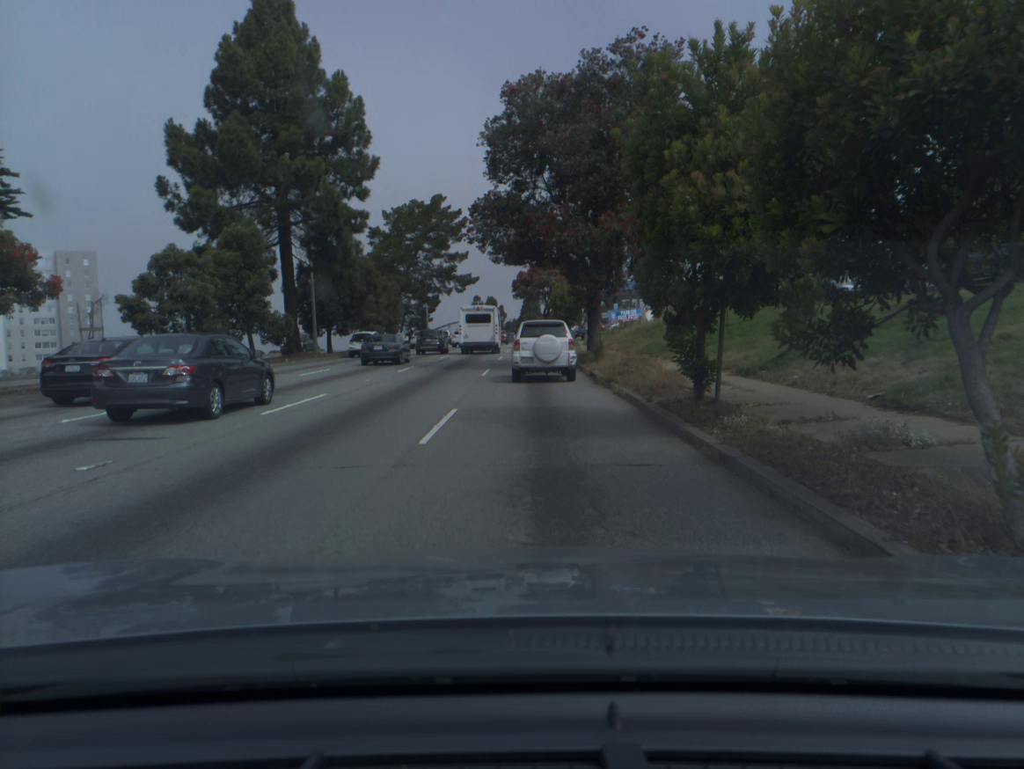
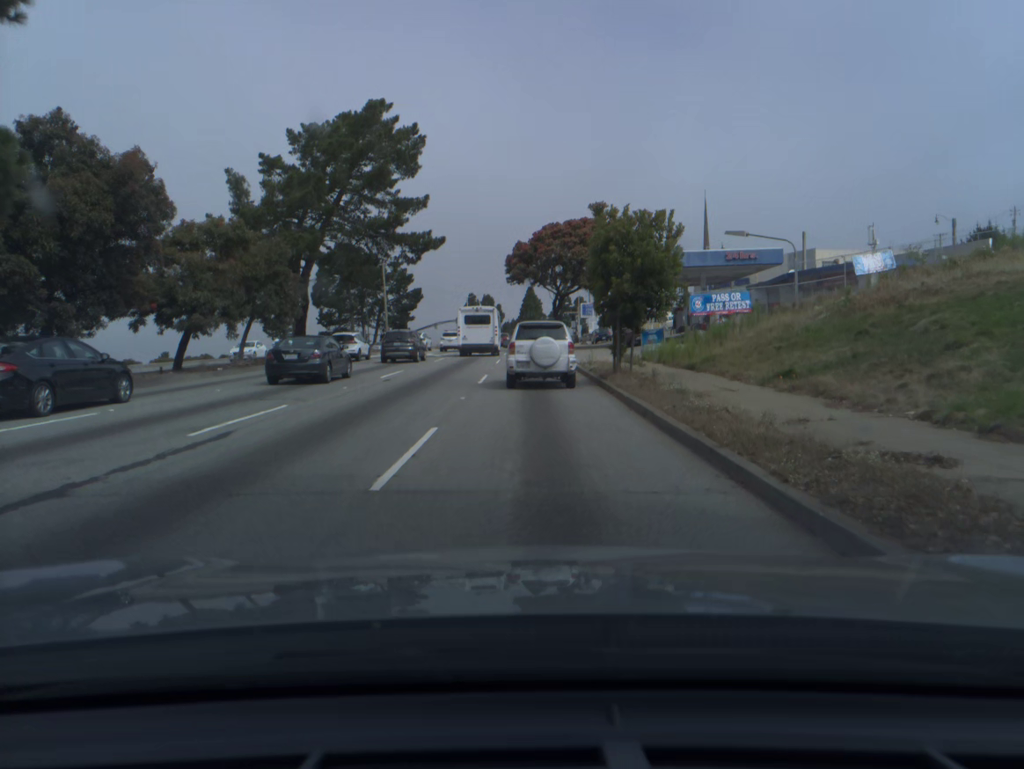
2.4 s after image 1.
(0.0, +32.1) m; 0°
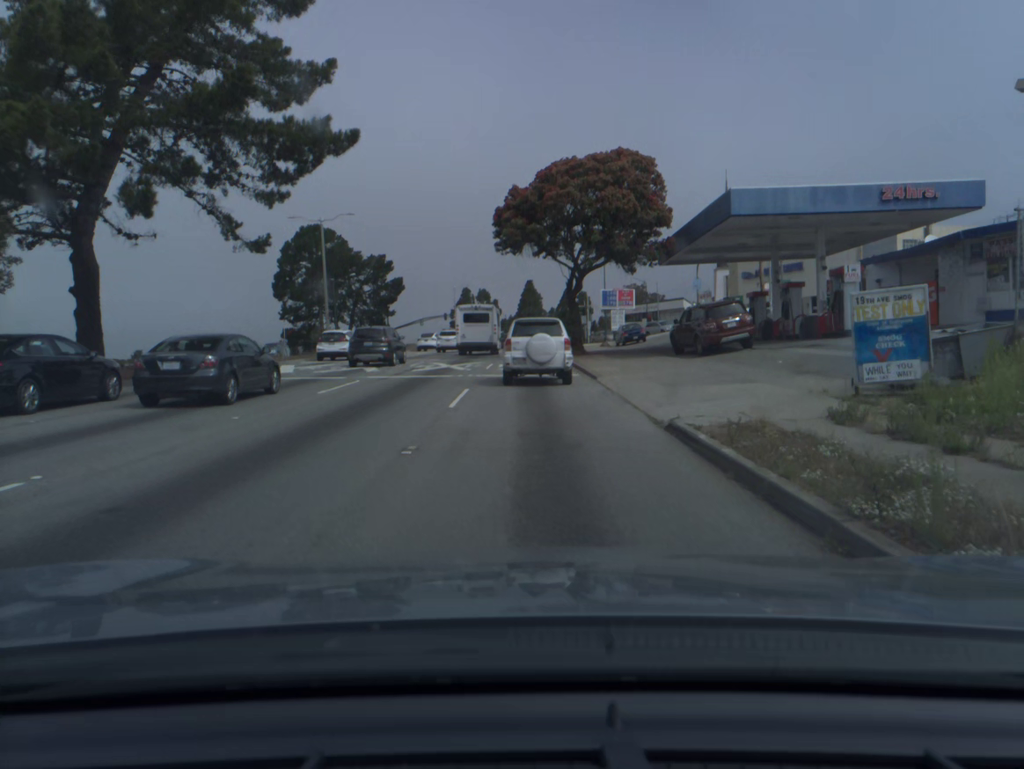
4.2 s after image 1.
(+0.1, +22.4) m; +1°
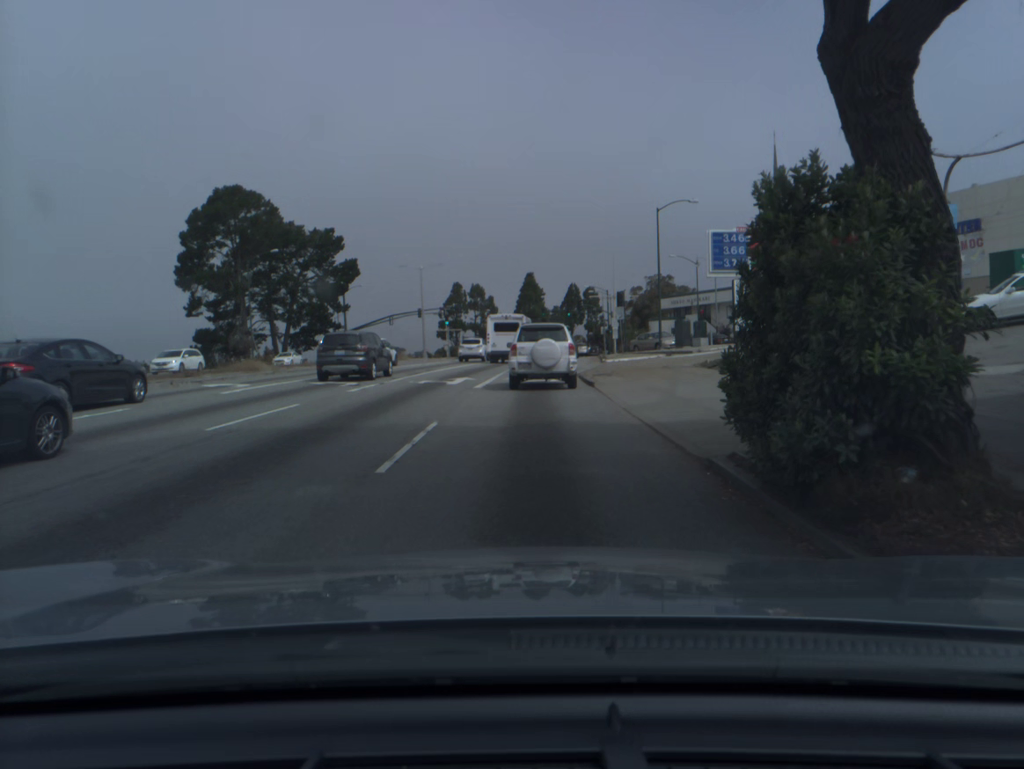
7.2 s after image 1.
(0.0, +35.7) m; 0°
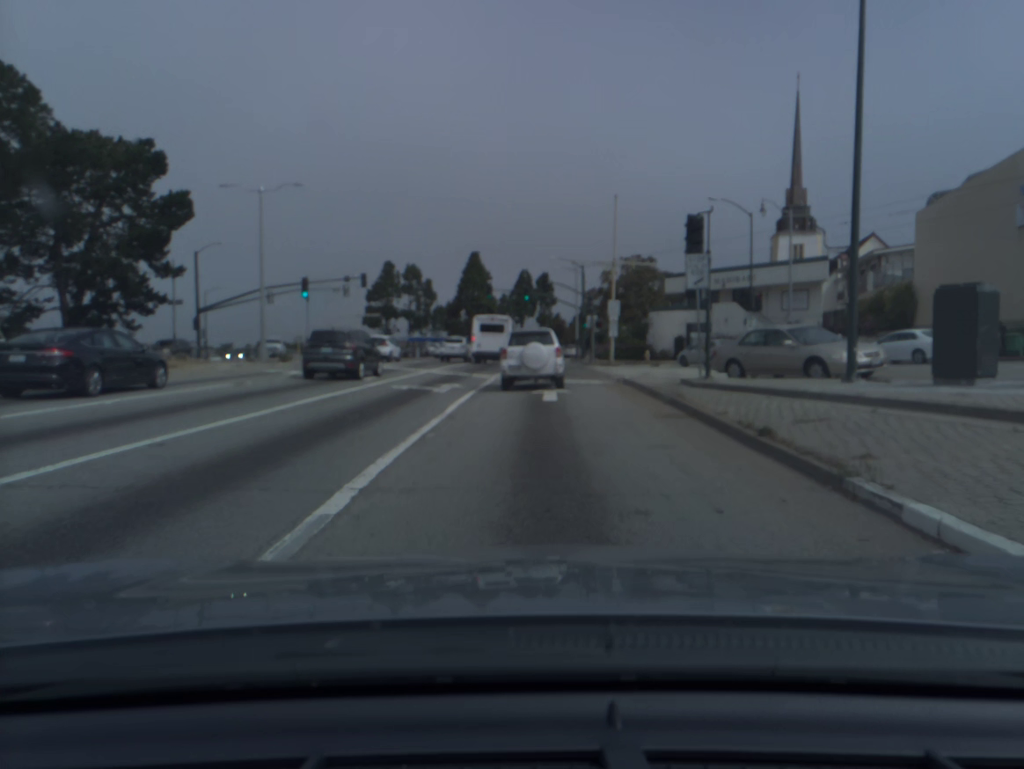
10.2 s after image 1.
(+0.8, +36.2) m; +4°
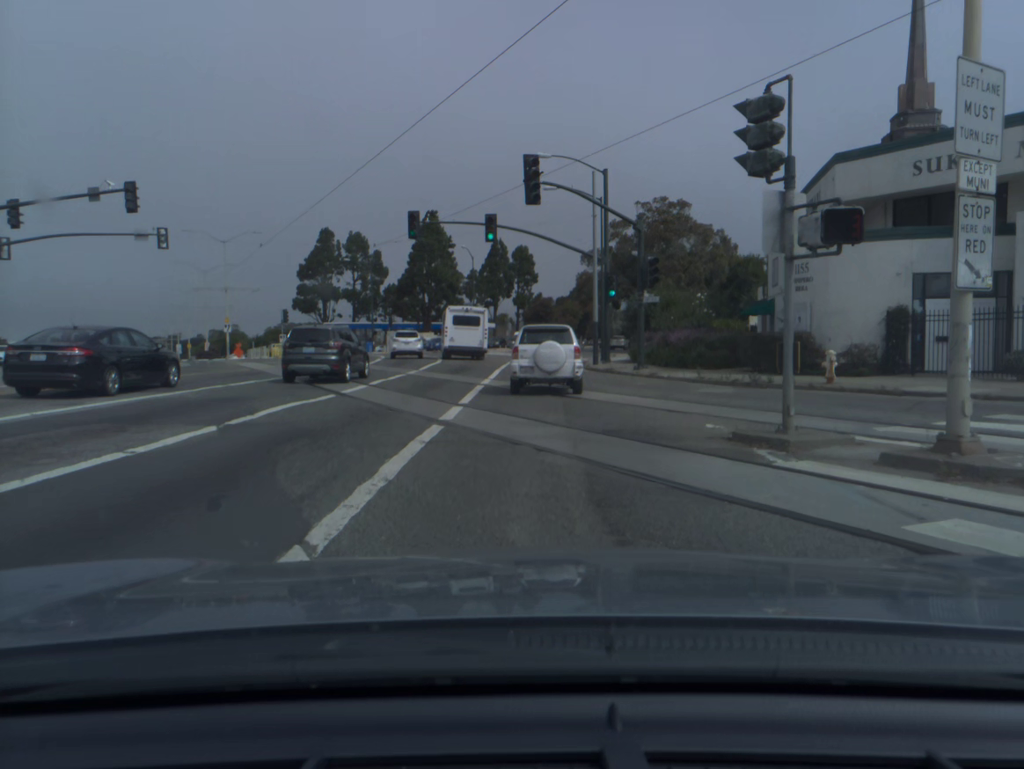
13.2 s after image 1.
(+0.8, +39.3) m; +2°
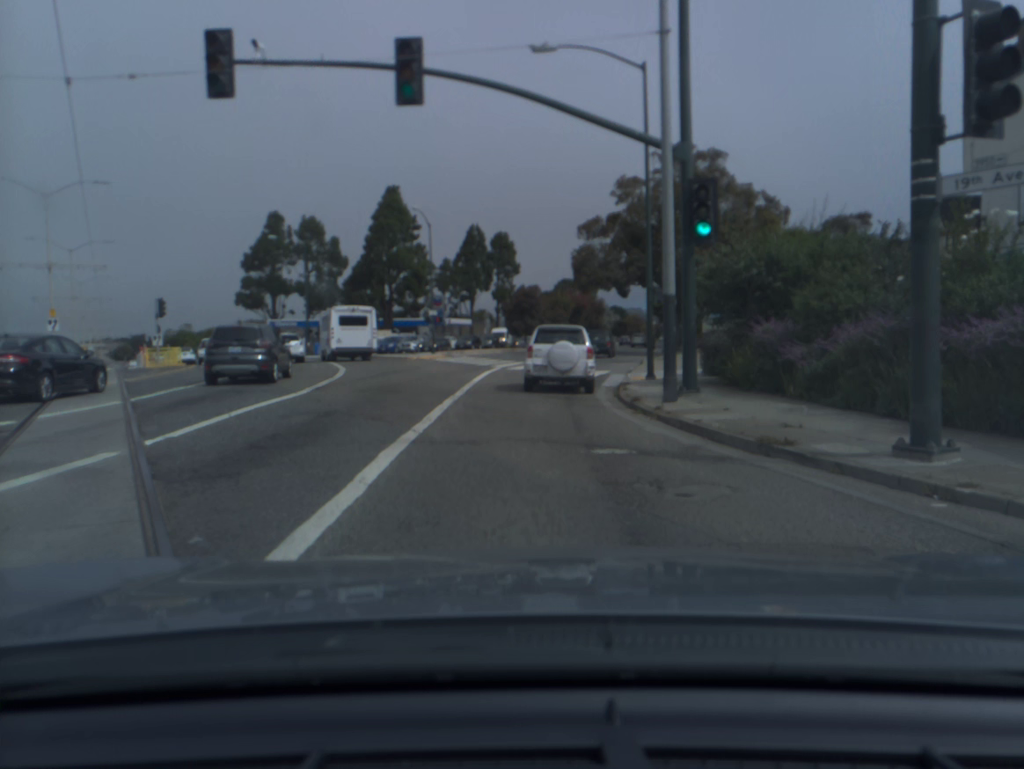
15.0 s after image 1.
(0.0, +22.4) m; +1°
